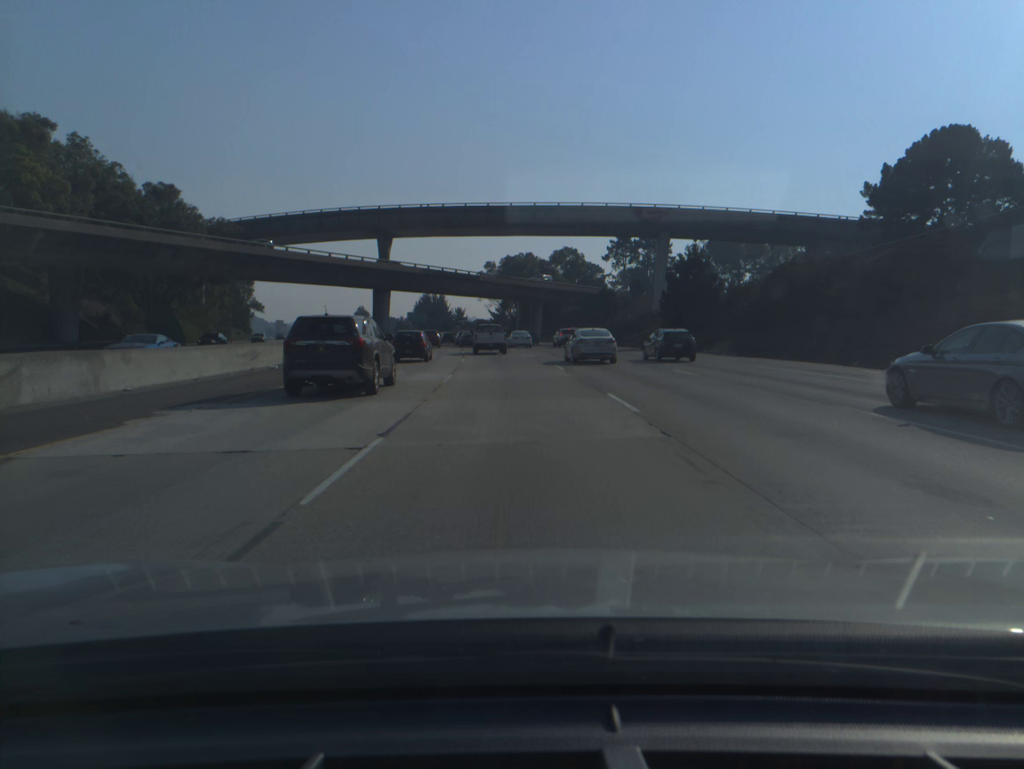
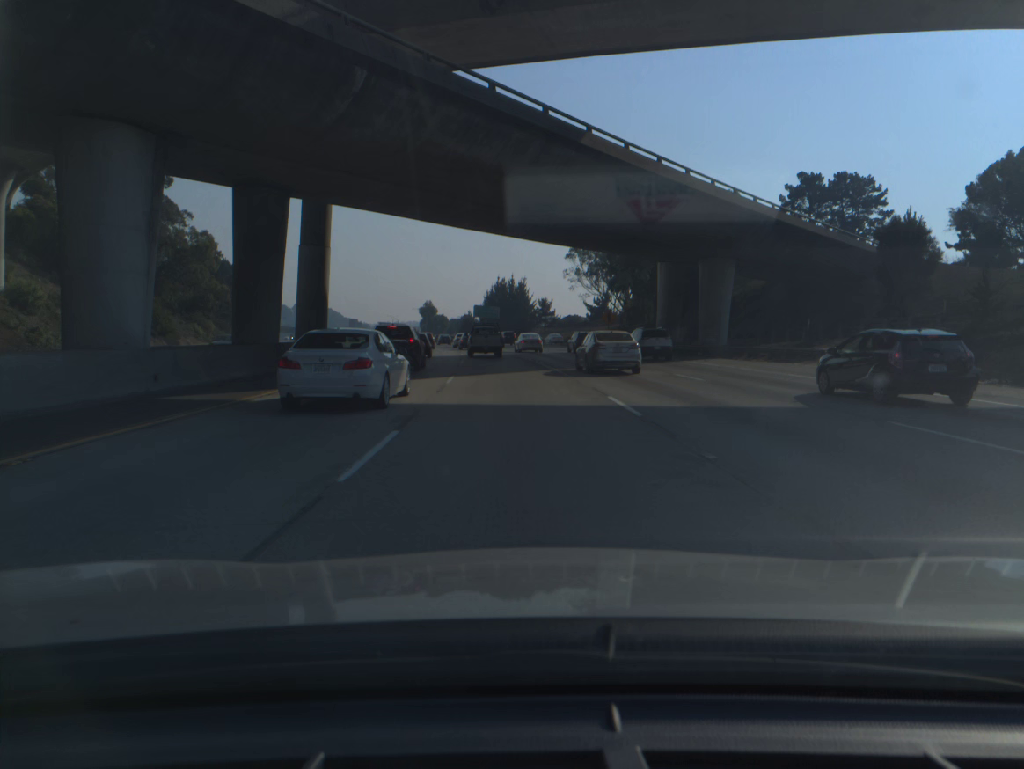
(-4.2, +72.4) m; -7°
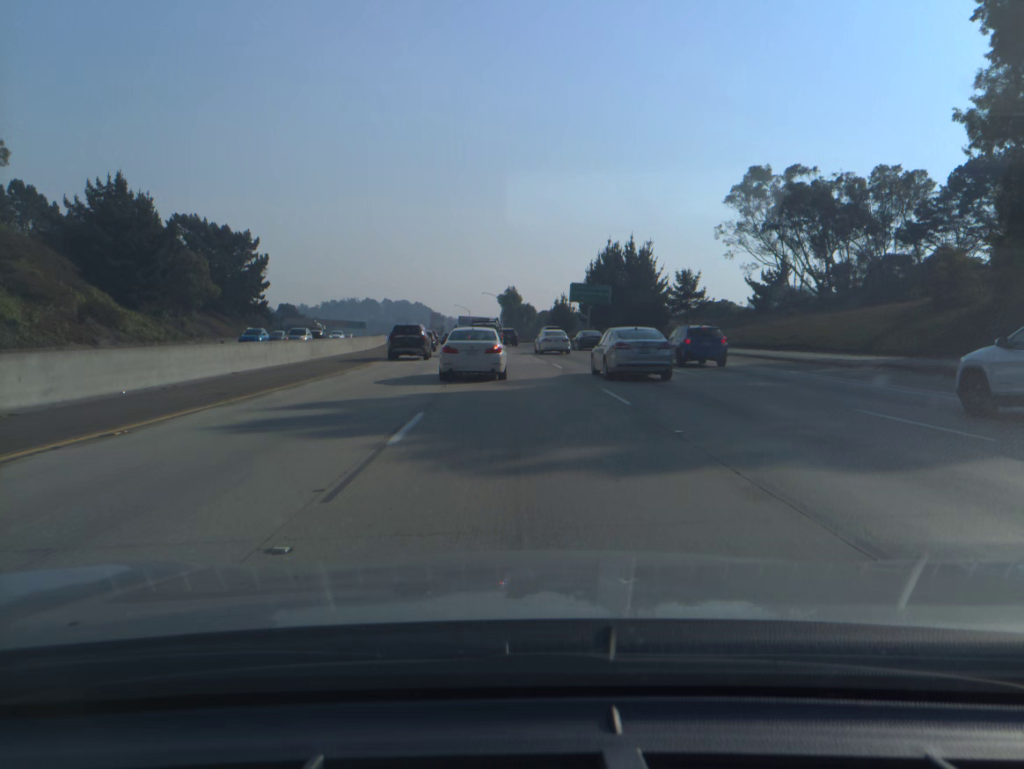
(-4.6, +71.0) m; -7°
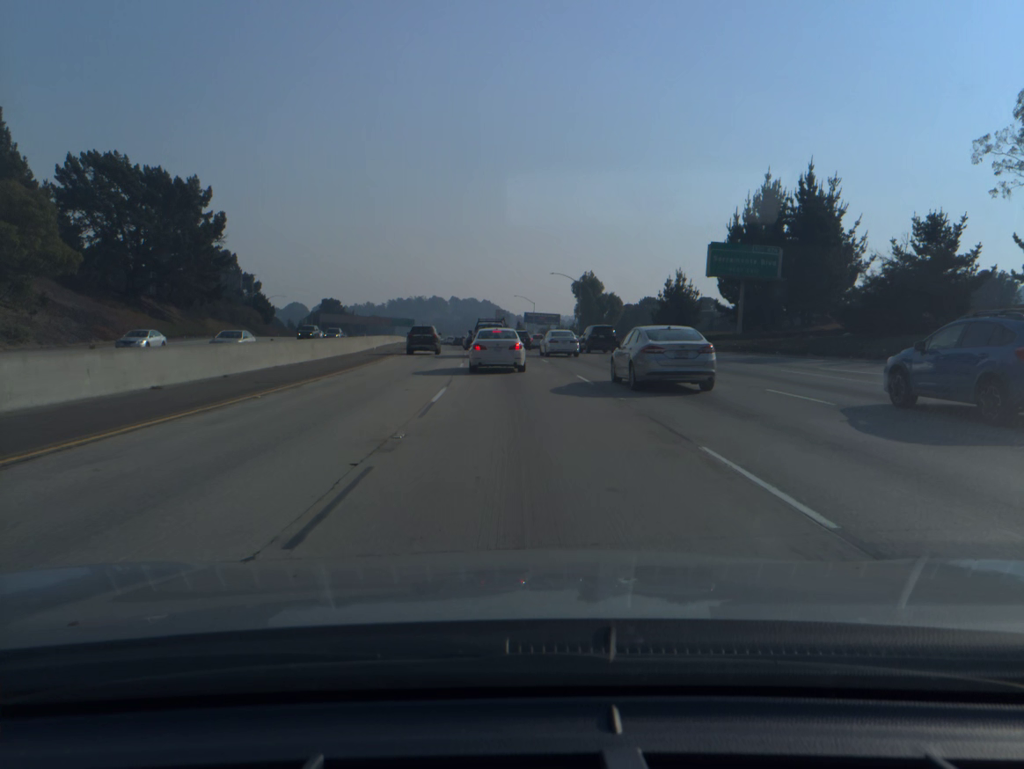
(-2.0, +52.7) m; -5°
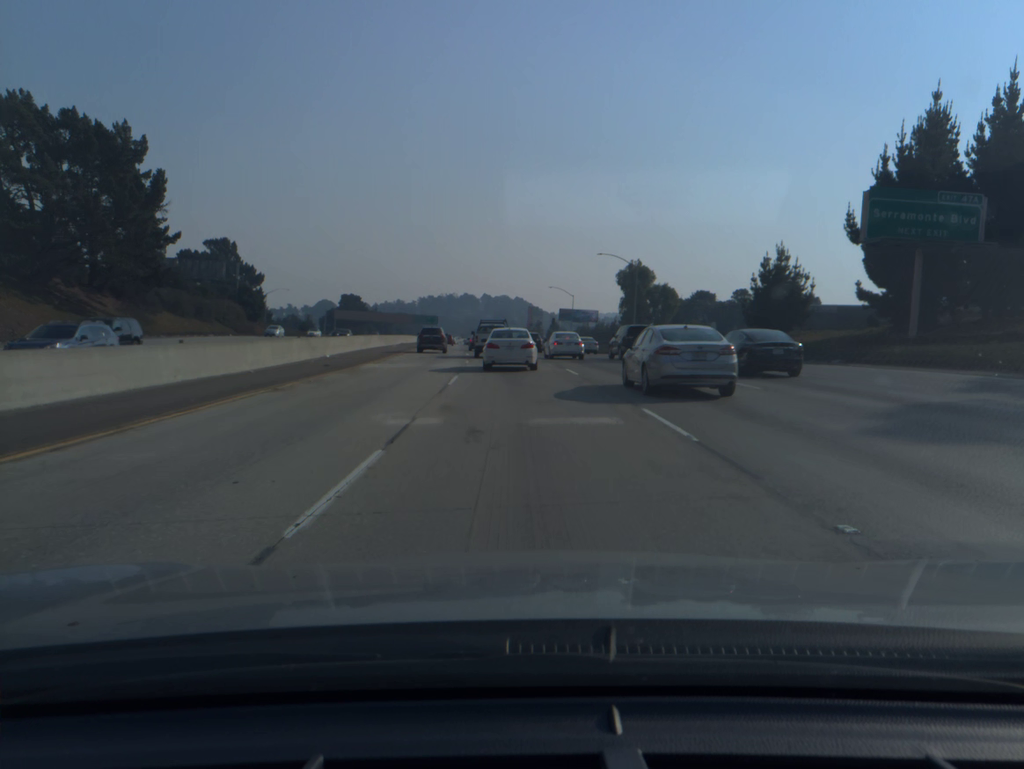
(-0.5, +24.8) m; -2°
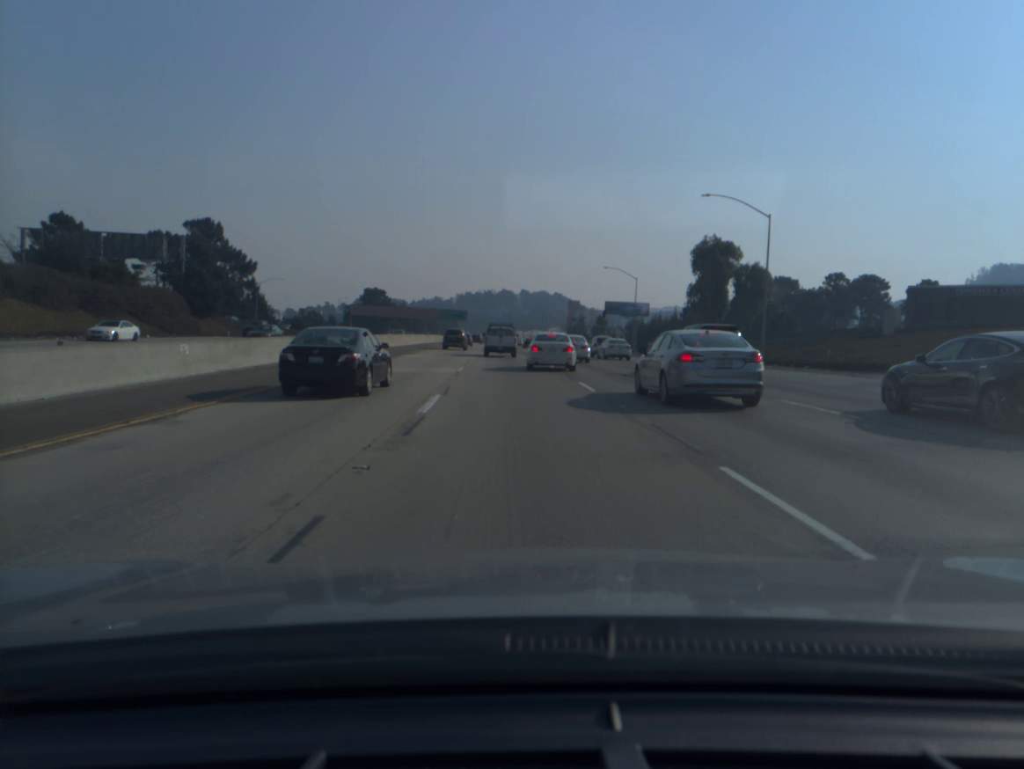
(-0.9, +34.9) m; -3°
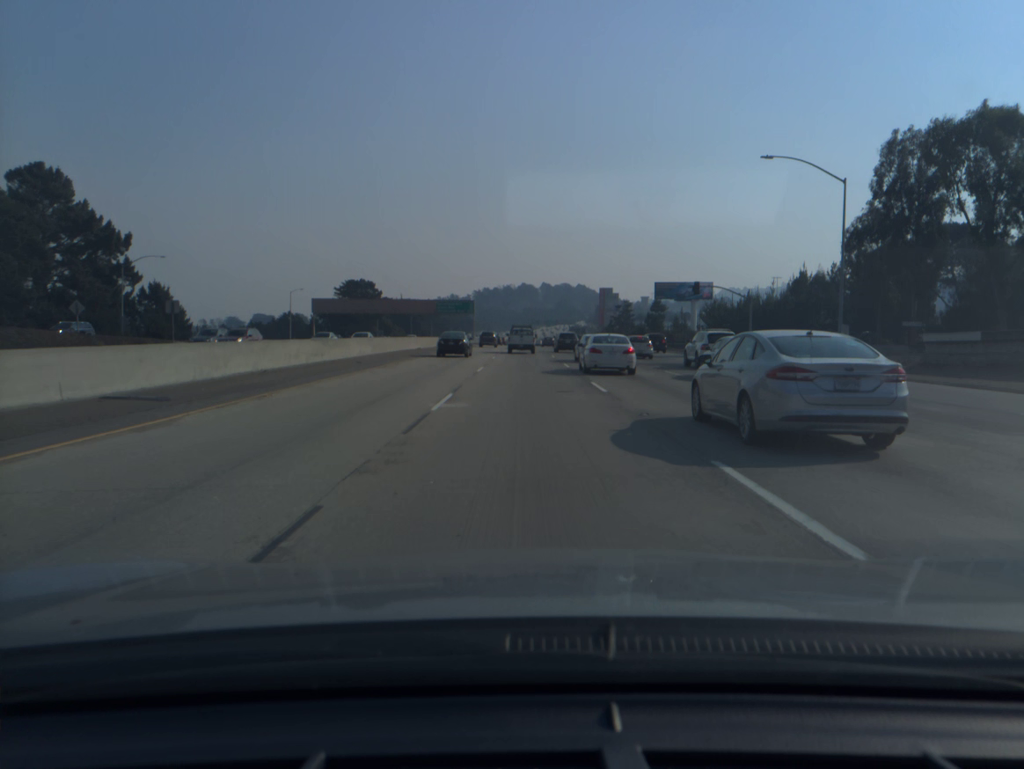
(-1.4, +57.6) m; -2°
